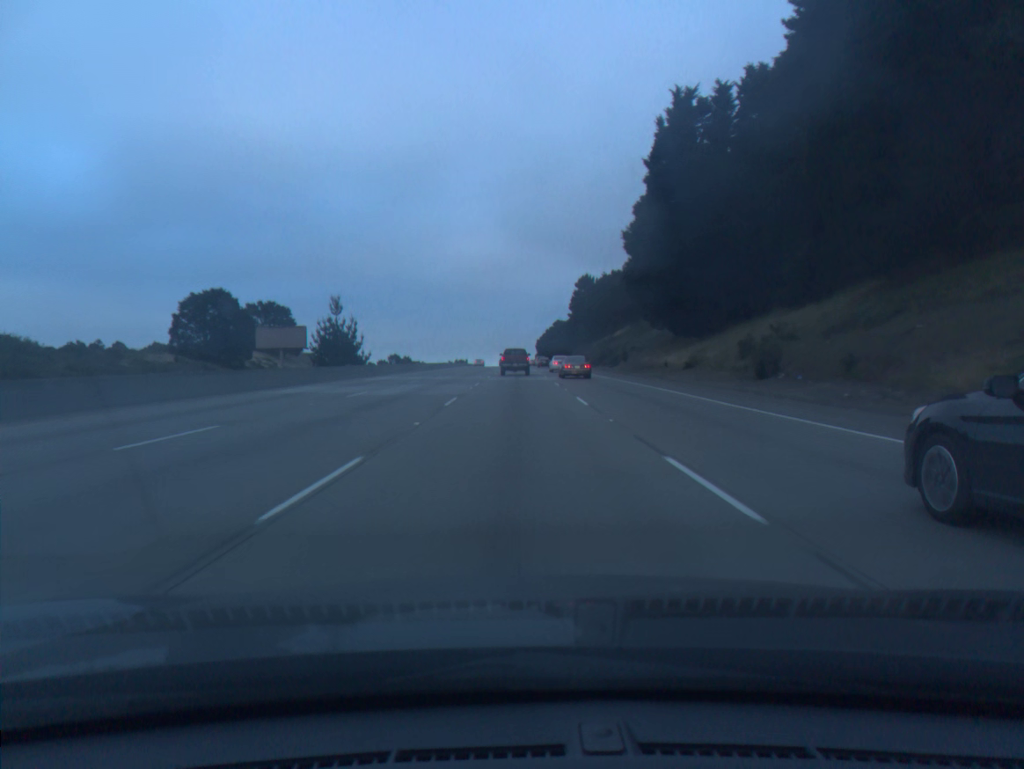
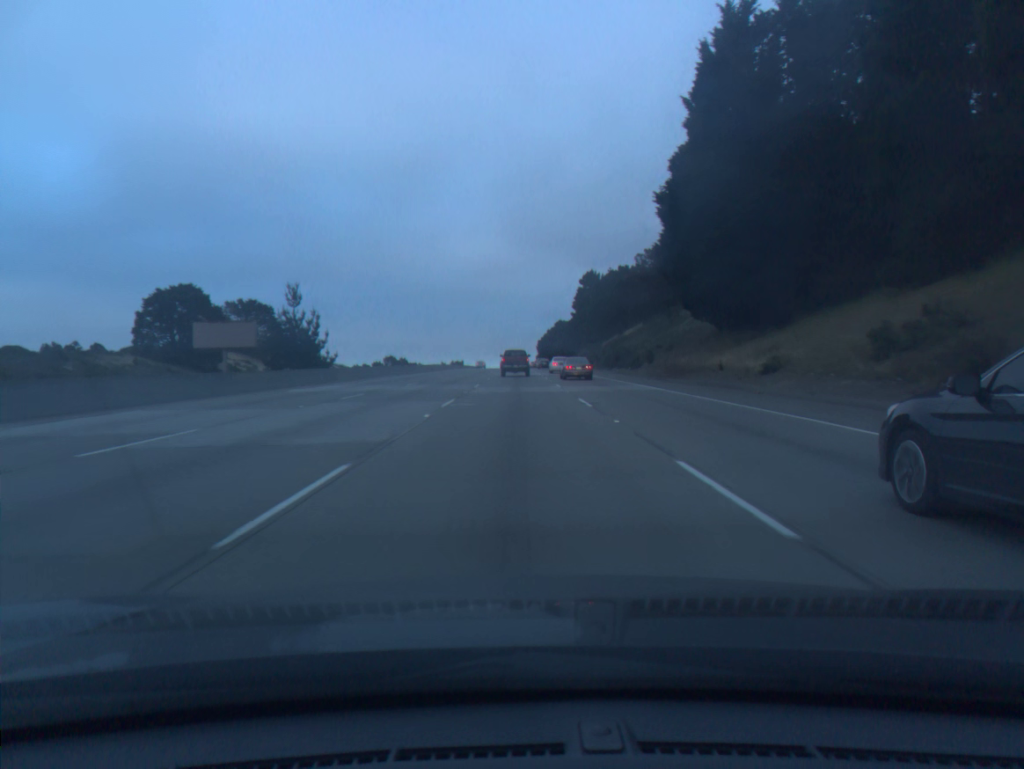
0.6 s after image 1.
(0.0, +15.4) m; 0°
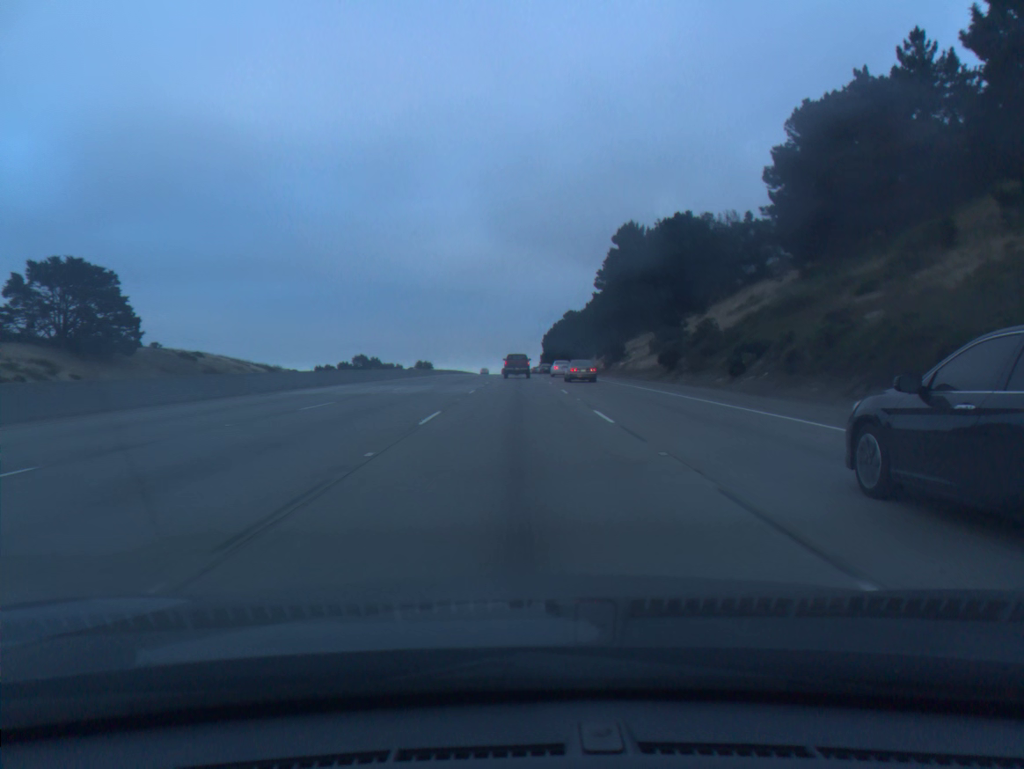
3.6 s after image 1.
(0.0, +77.7) m; 0°
